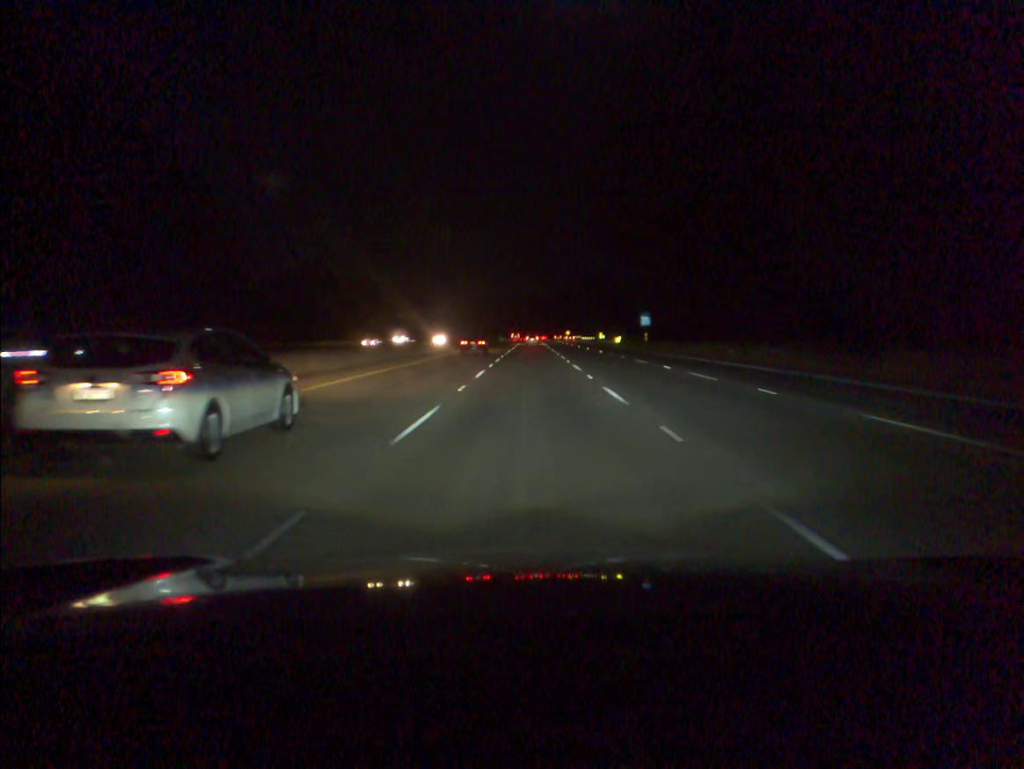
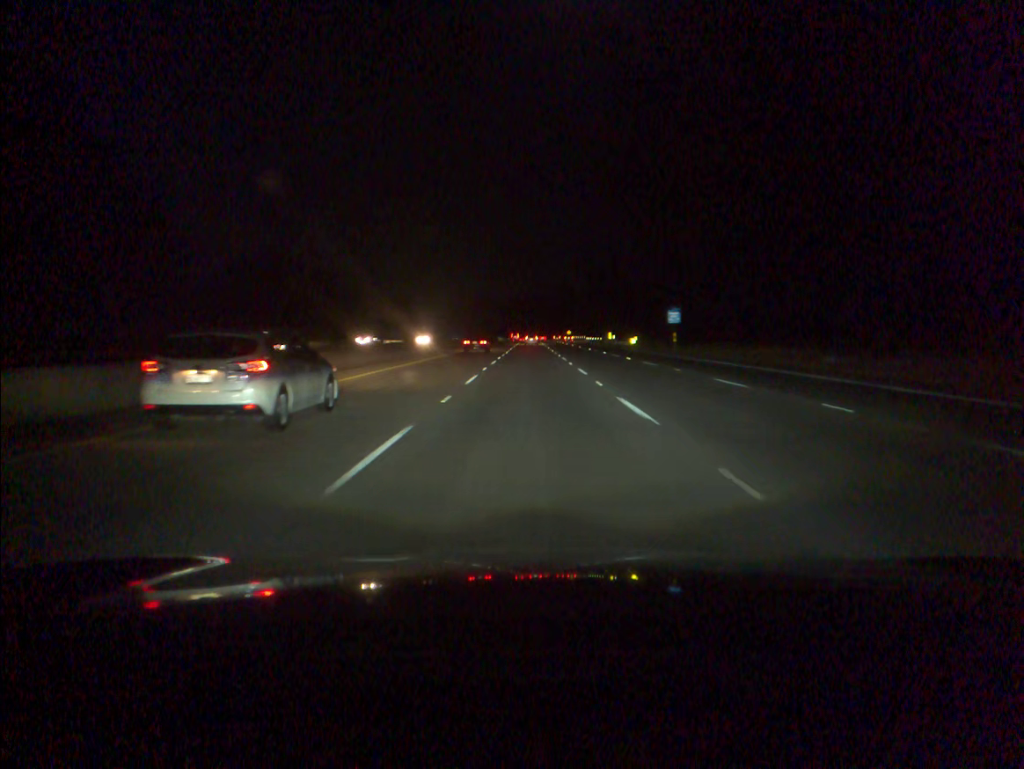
(0.0, +18.1) m; 0°
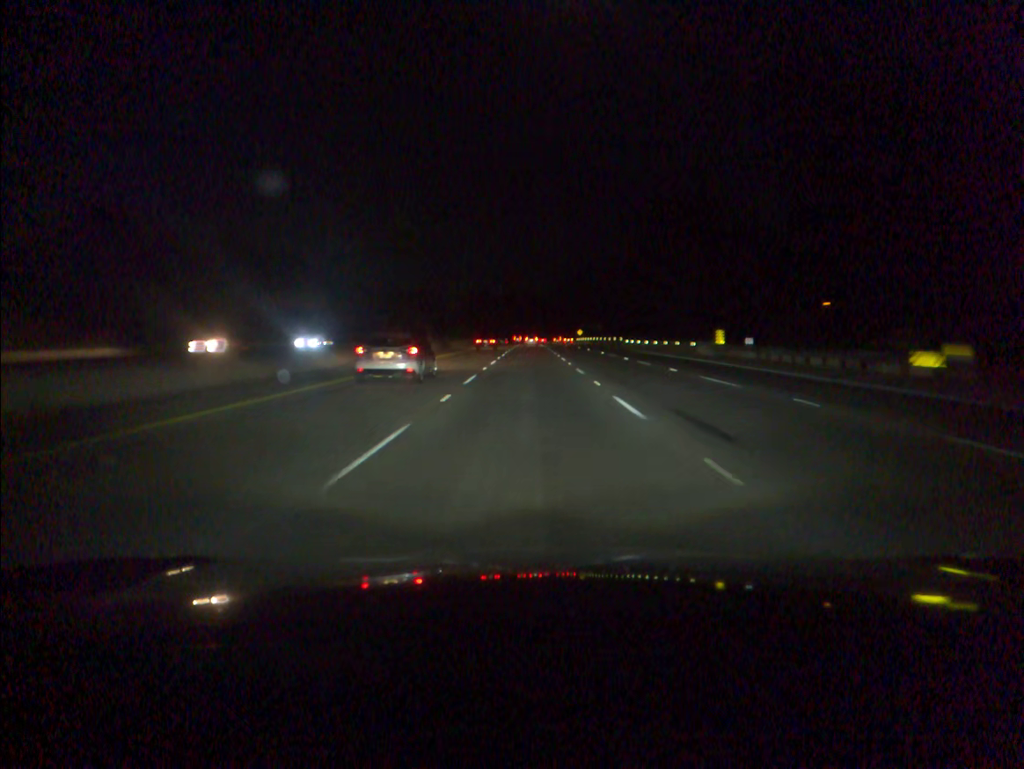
(0.0, +72.4) m; 0°
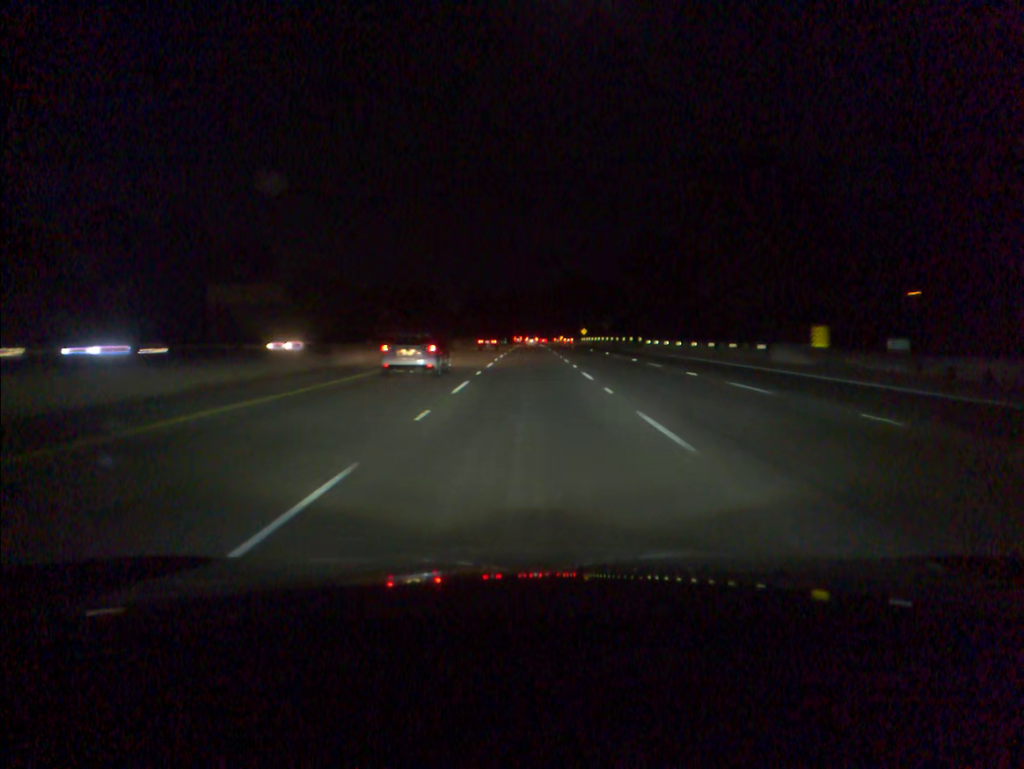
(0.0, +18.2) m; 0°
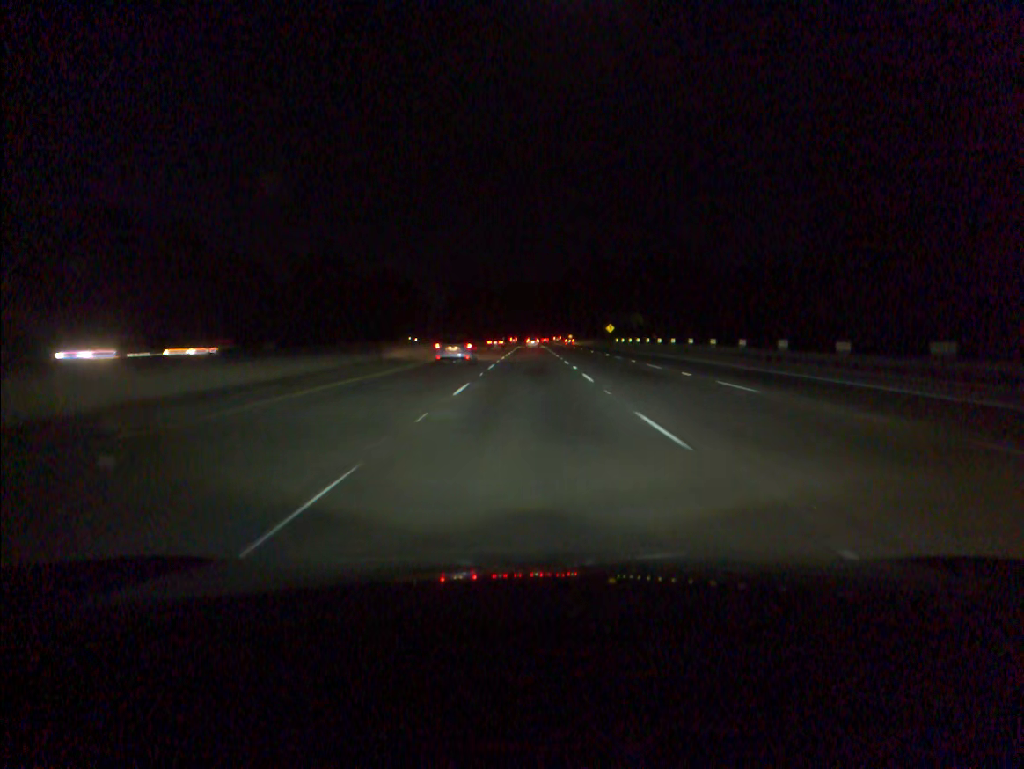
(0.0, +72.8) m; 0°
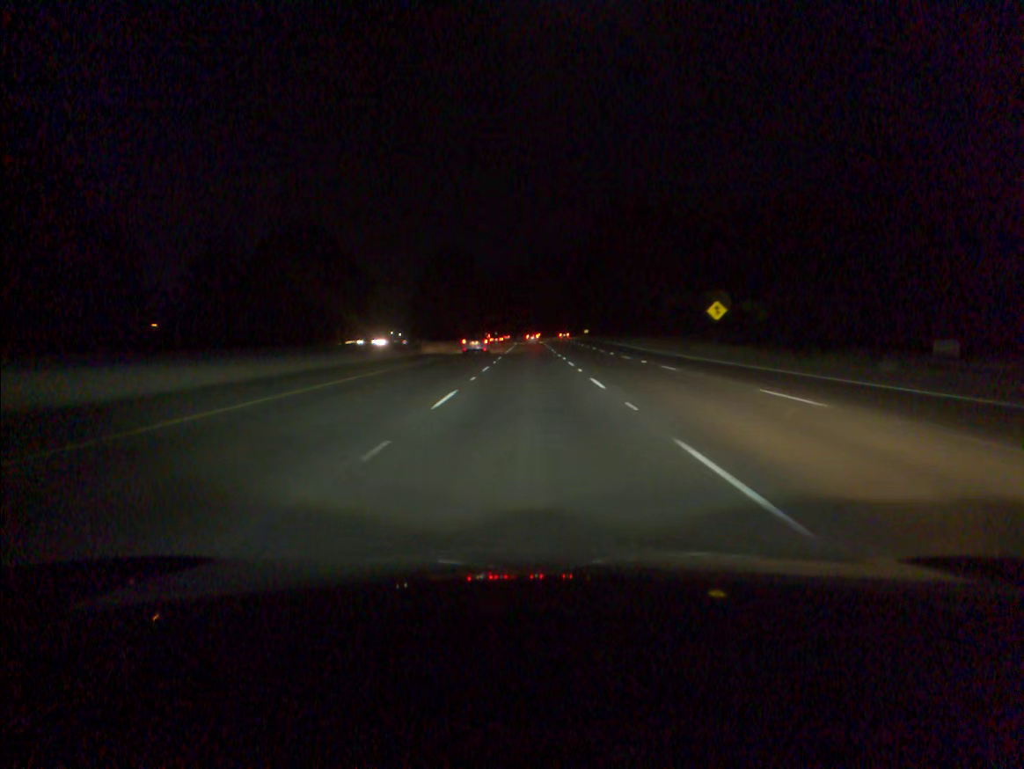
(+0.1, +91.3) m; 0°
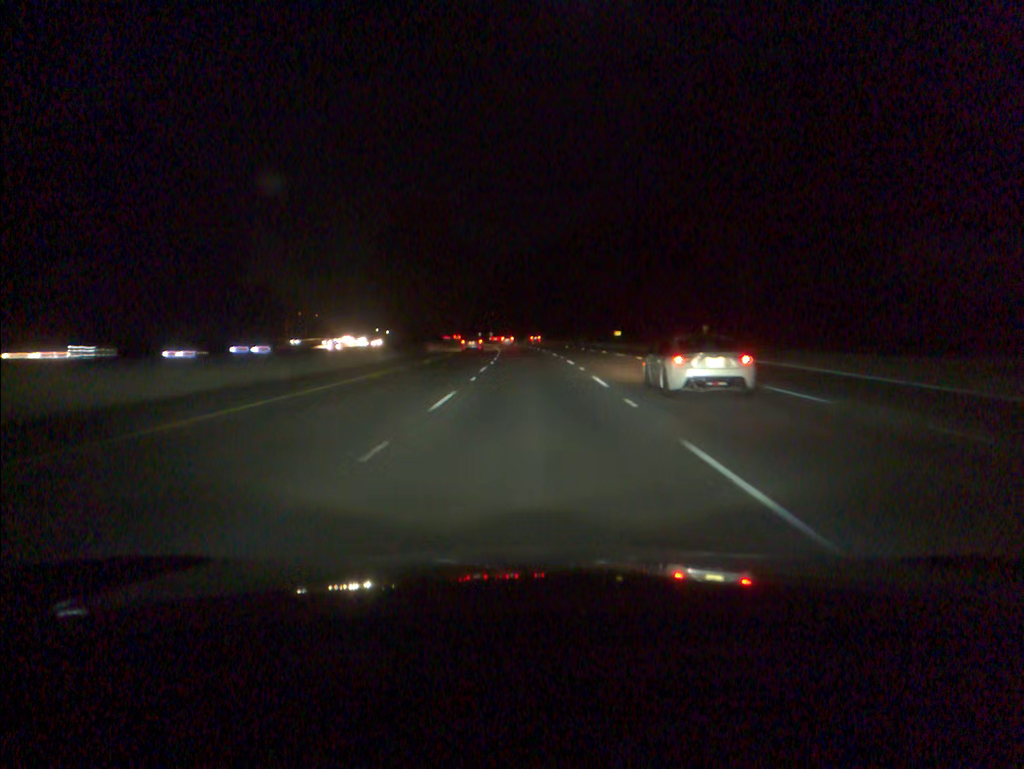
(0.0, +73.0) m; 0°
